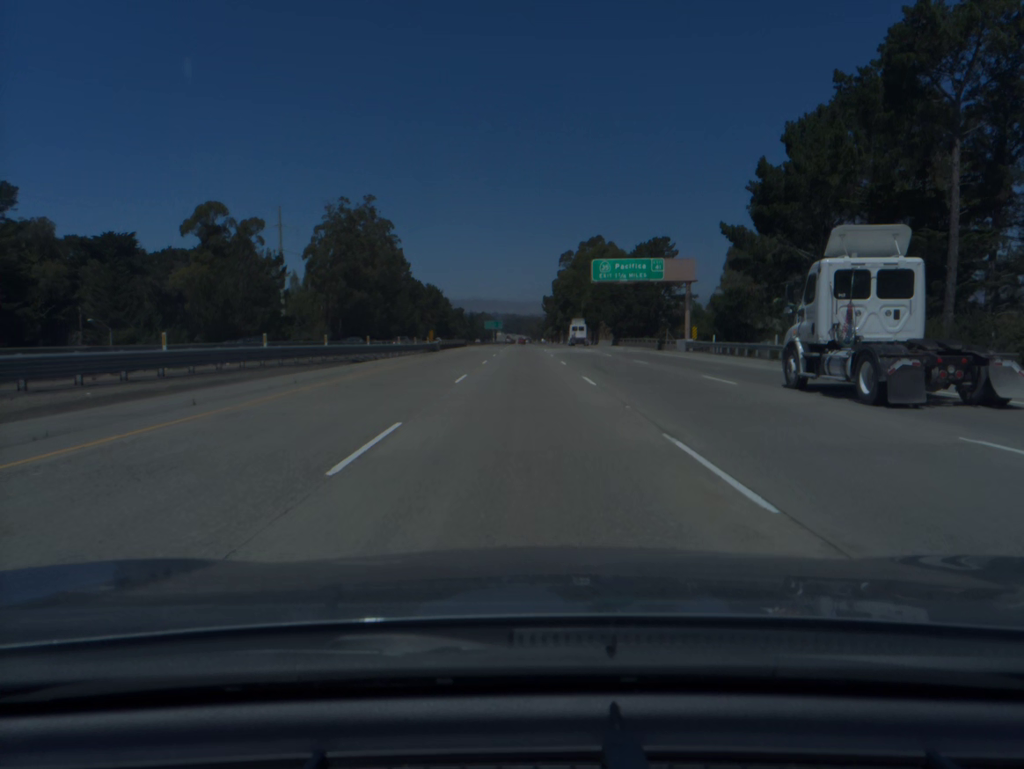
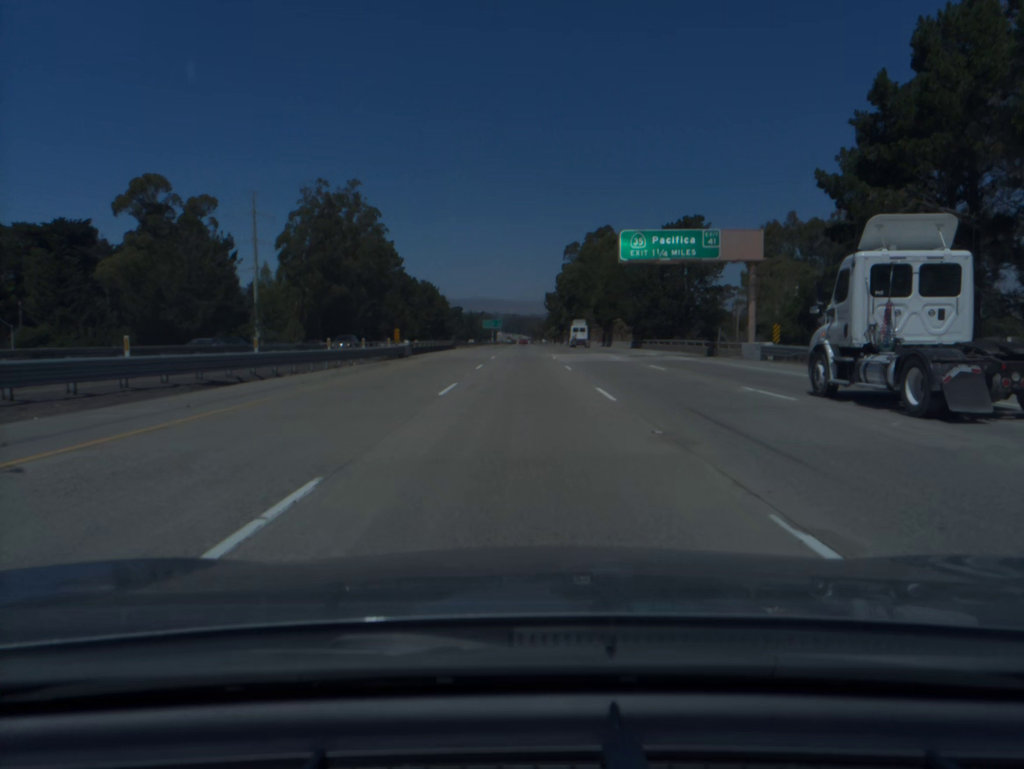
(0.0, +19.0) m; 0°
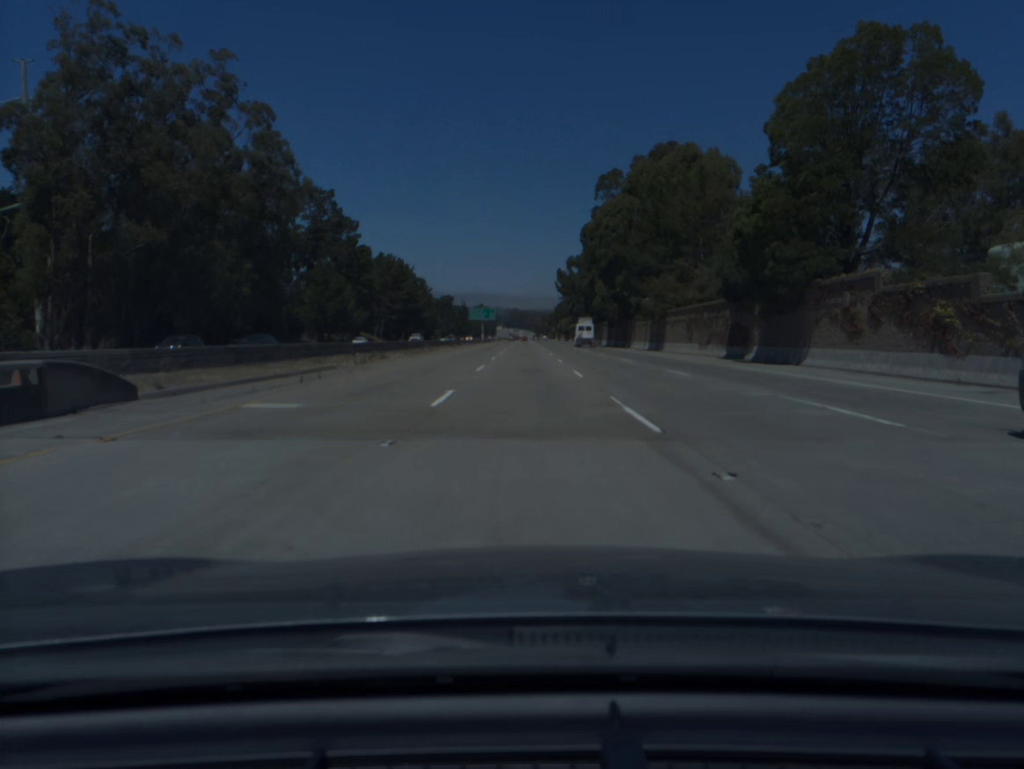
(-0.1, +75.9) m; 0°
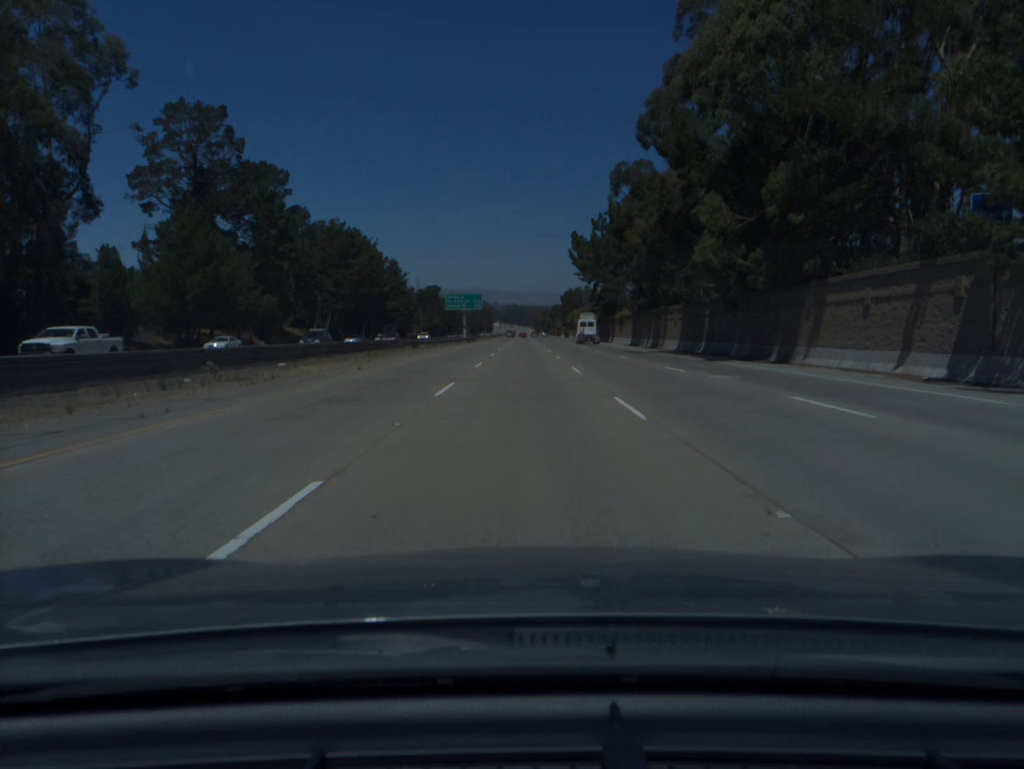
(0.0, +56.7) m; 0°
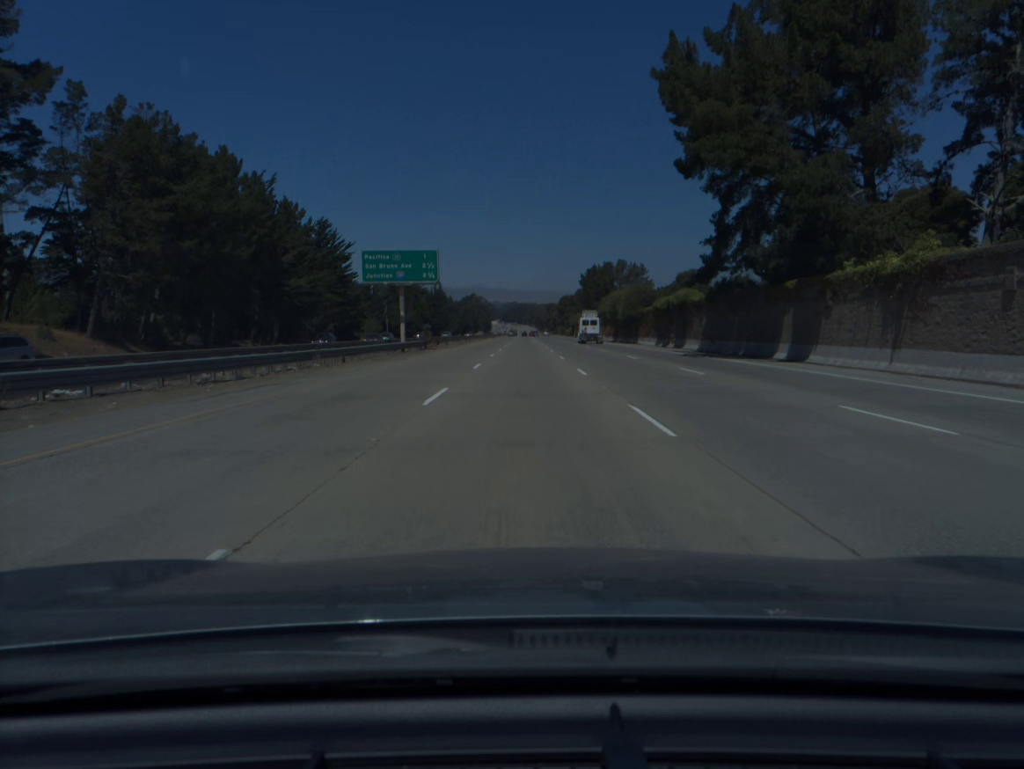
(-0.1, +75.4) m; 0°
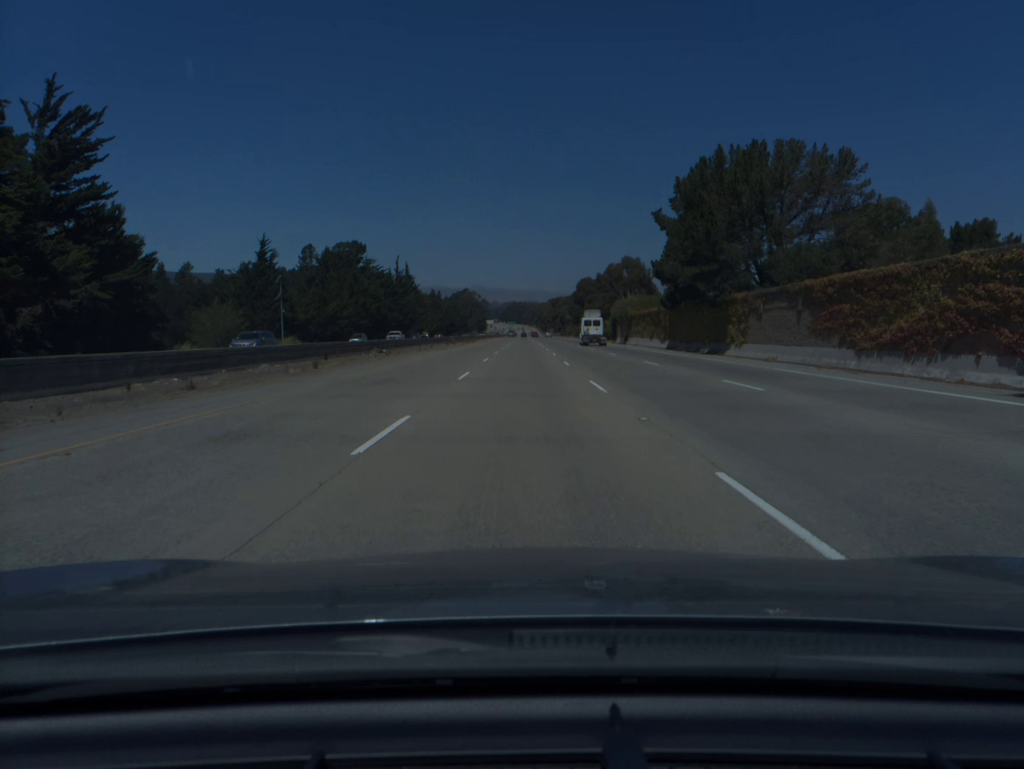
(+0.1, +93.9) m; 0°
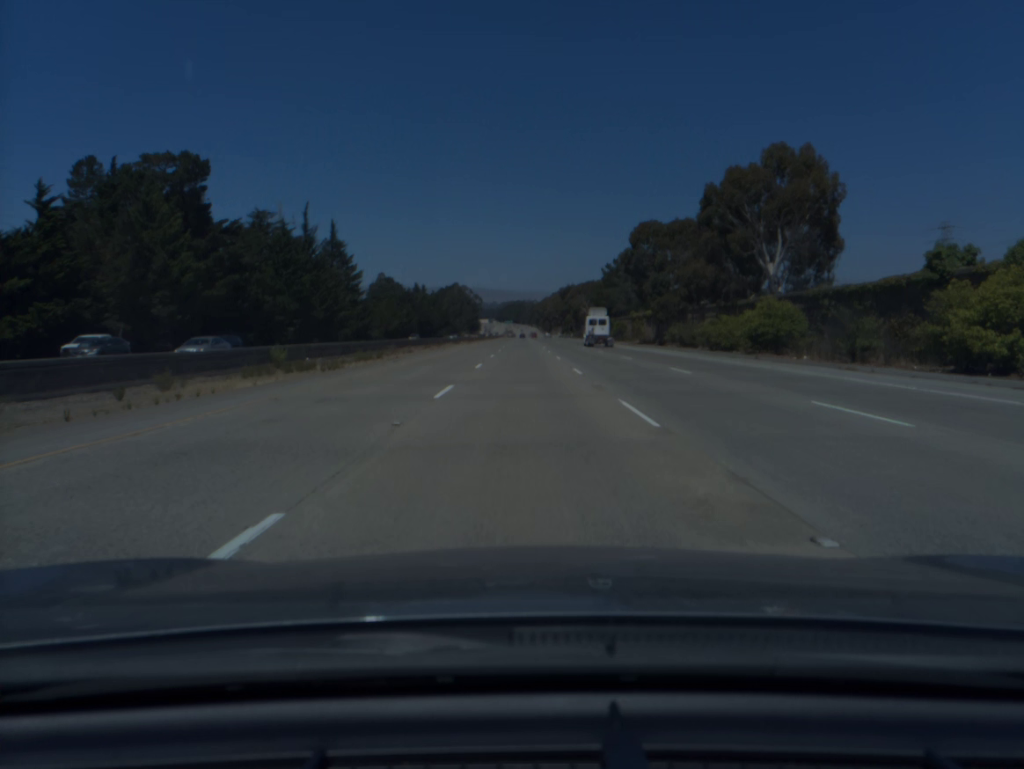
(-0.1, +94.7) m; 0°
